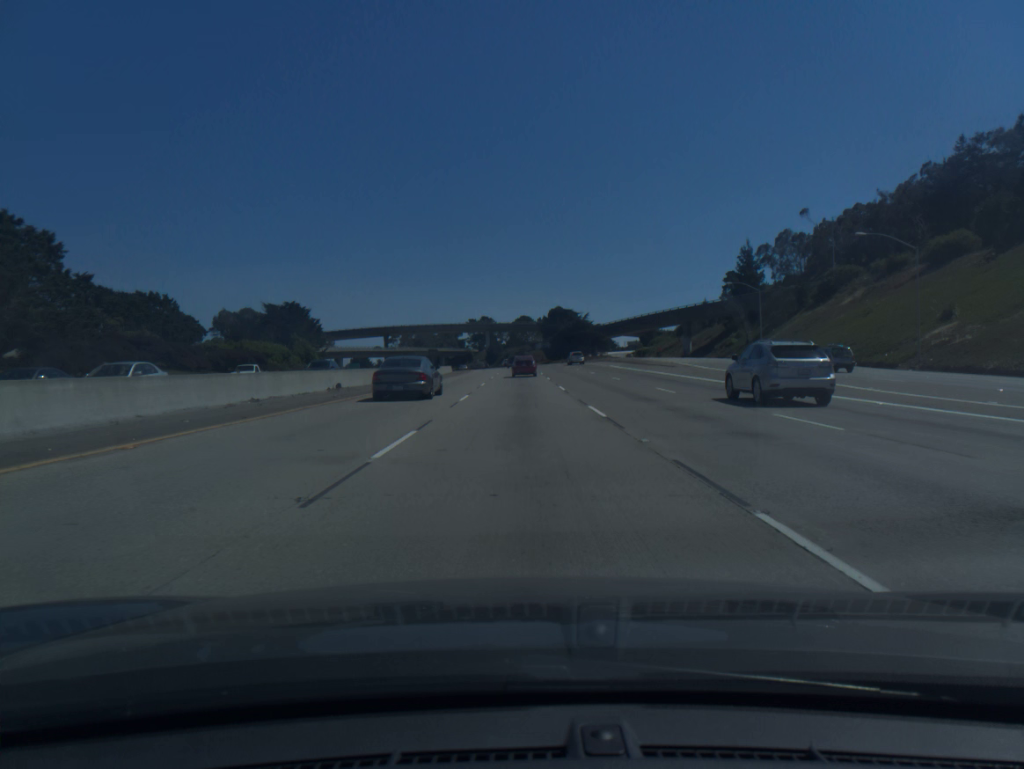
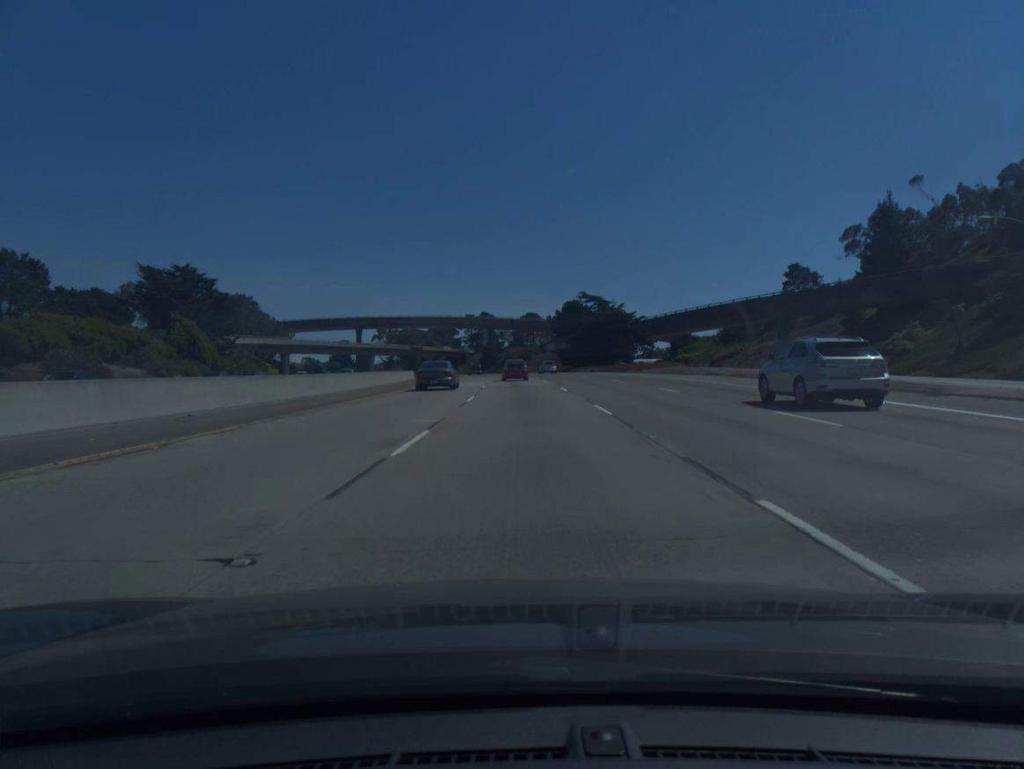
(-0.3, +57.9) m; 0°
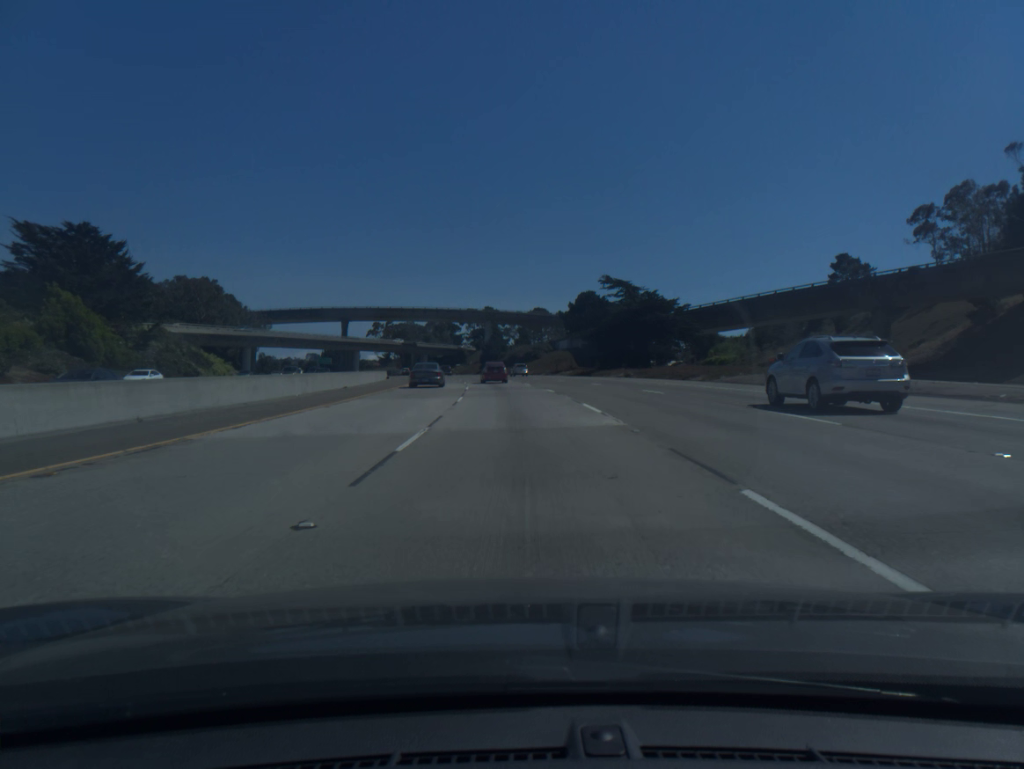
(0.0, +28.7) m; 0°
